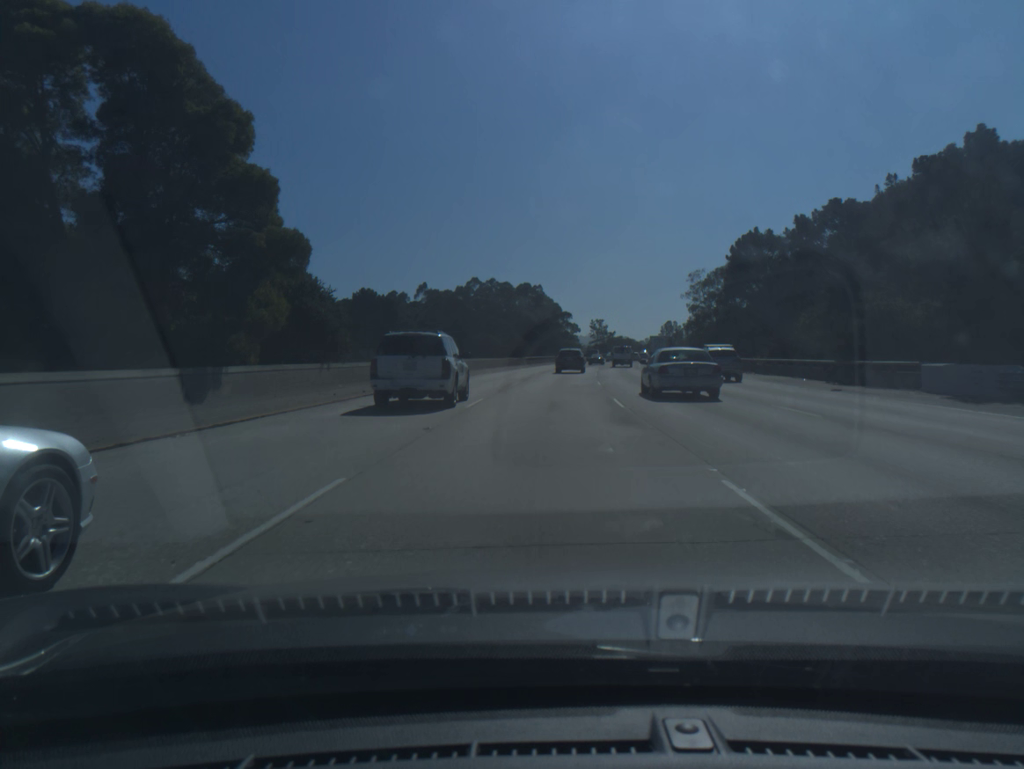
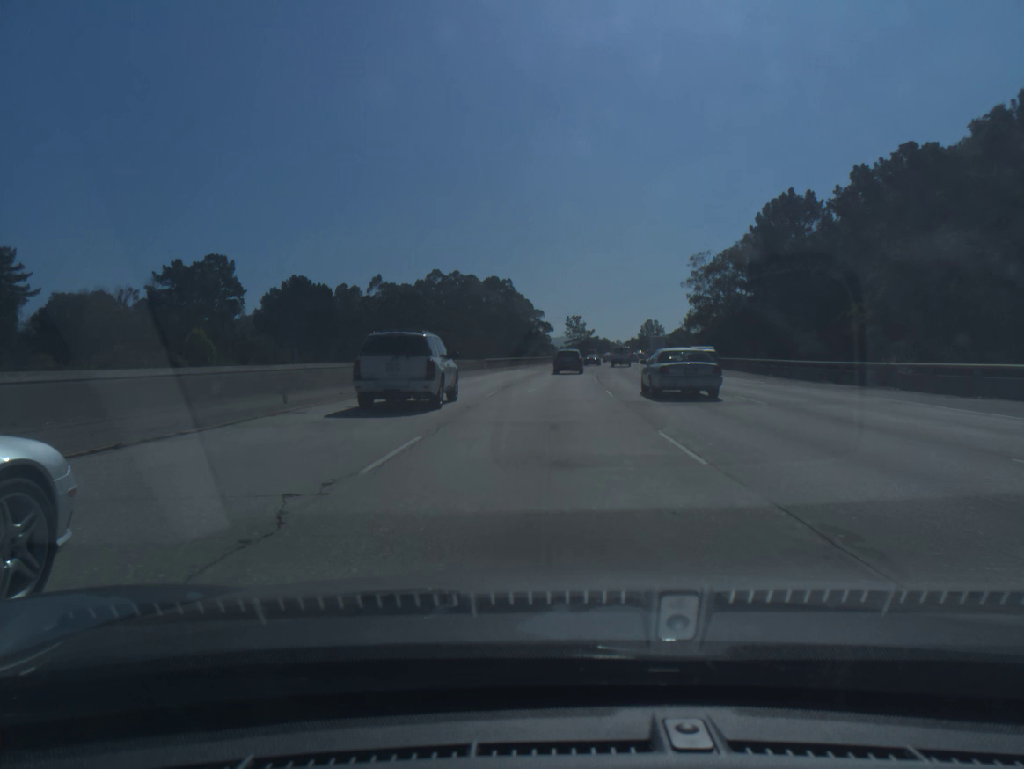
(+0.5, +24.7) m; +2°
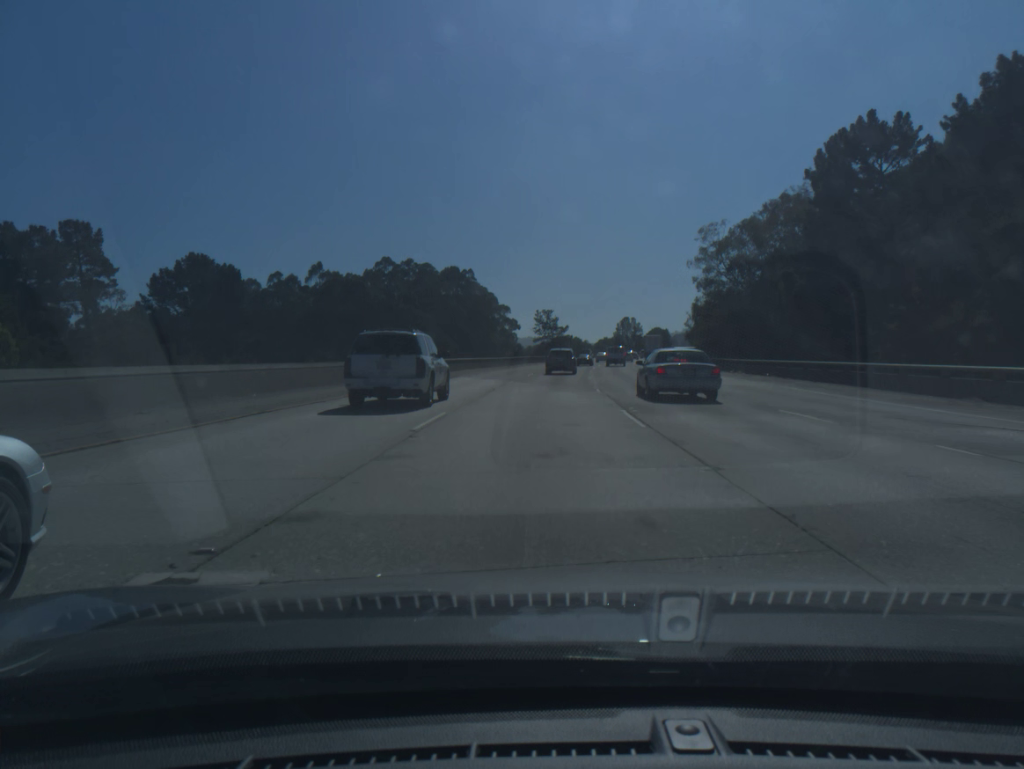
(+0.5, +24.8) m; +2°
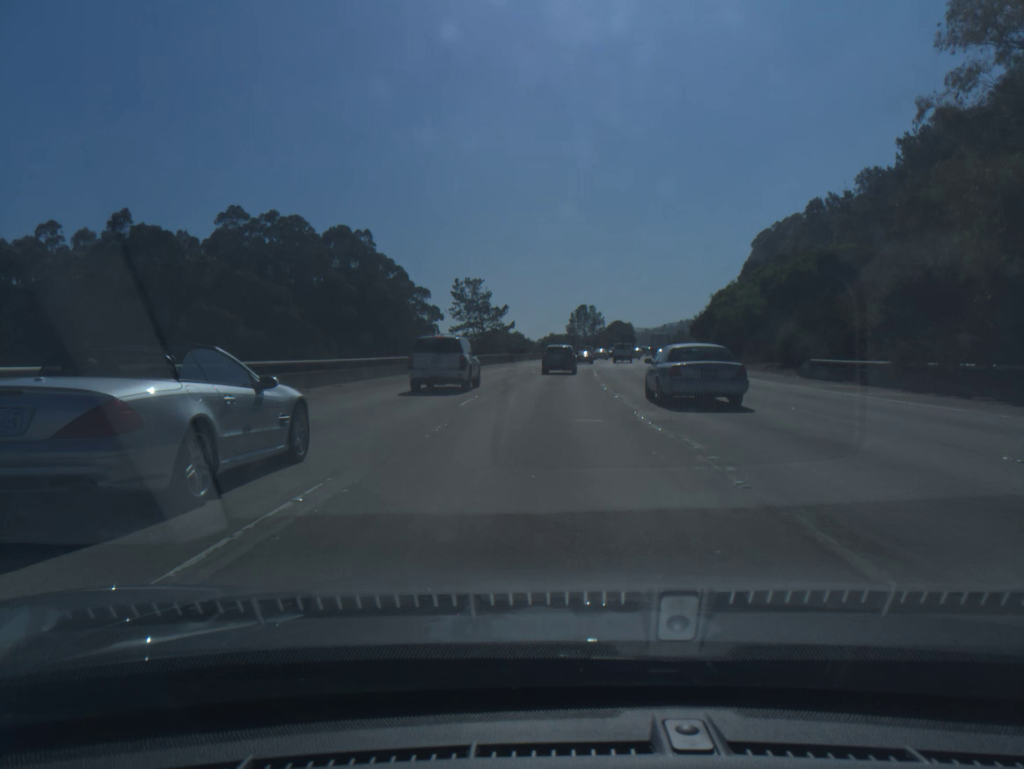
(+2.2, +58.9) m; +5°
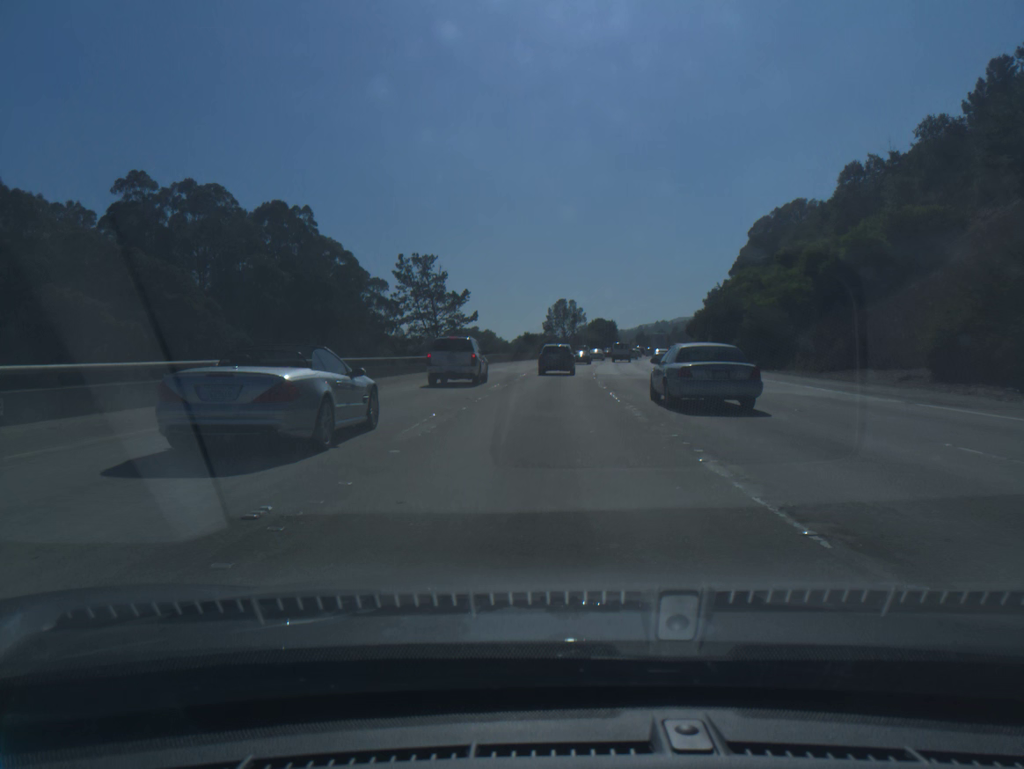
(+0.3, +21.7) m; +2°
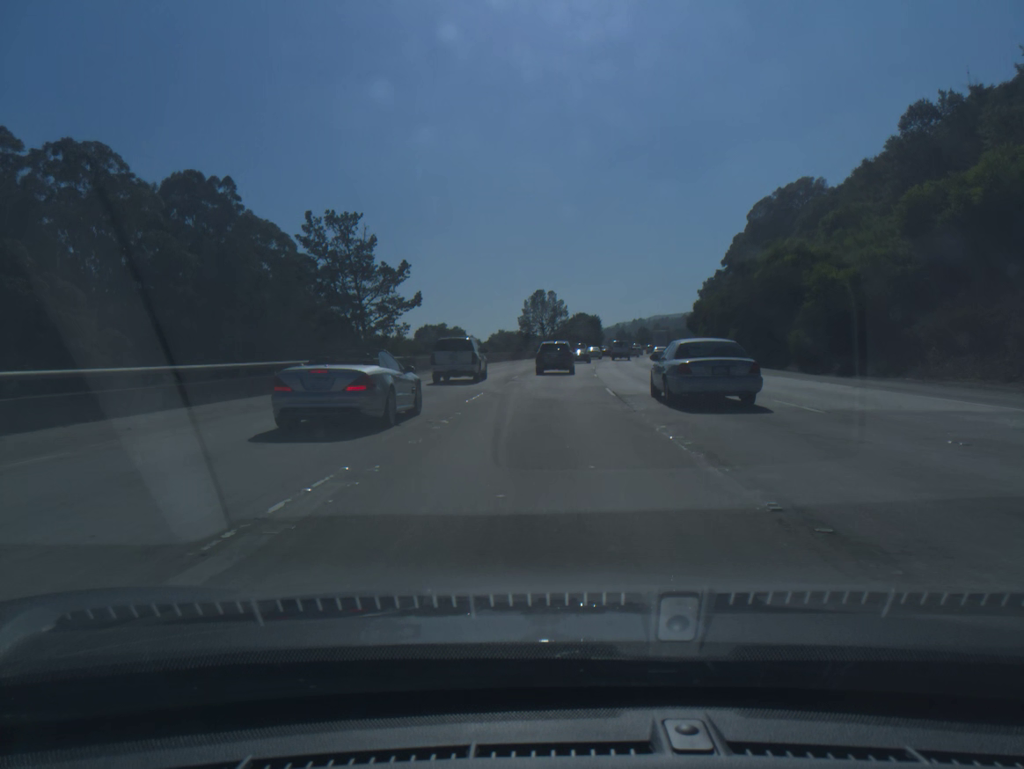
(+0.3, +21.0) m; +2°
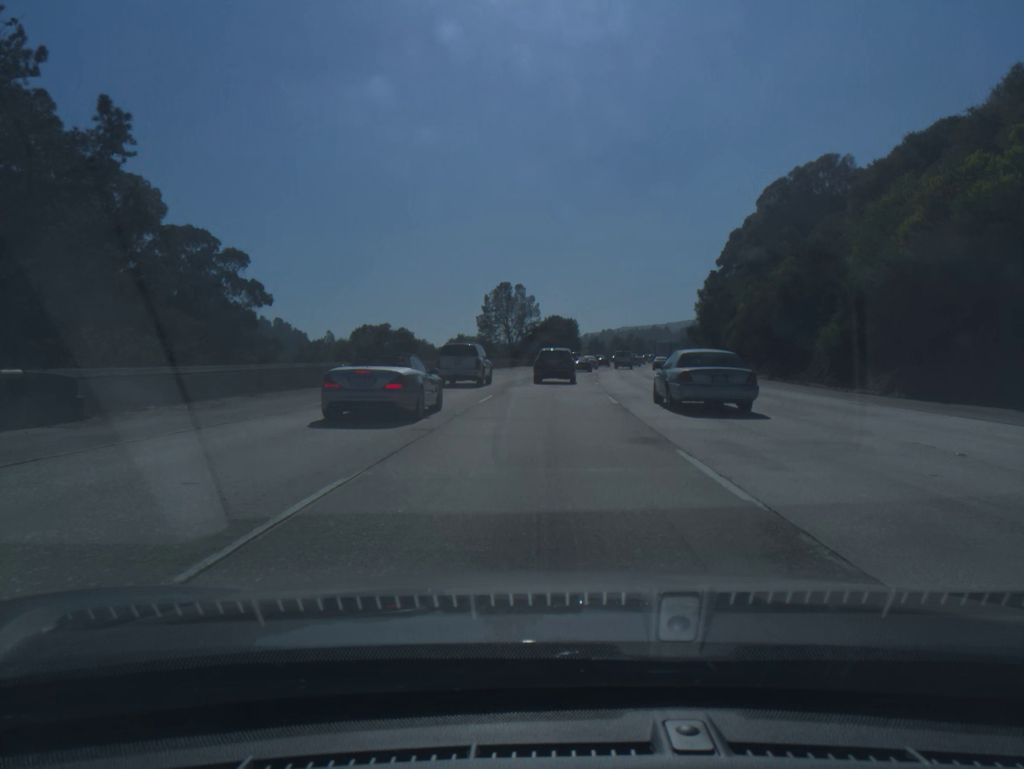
(+0.7, +30.0) m; +2°
